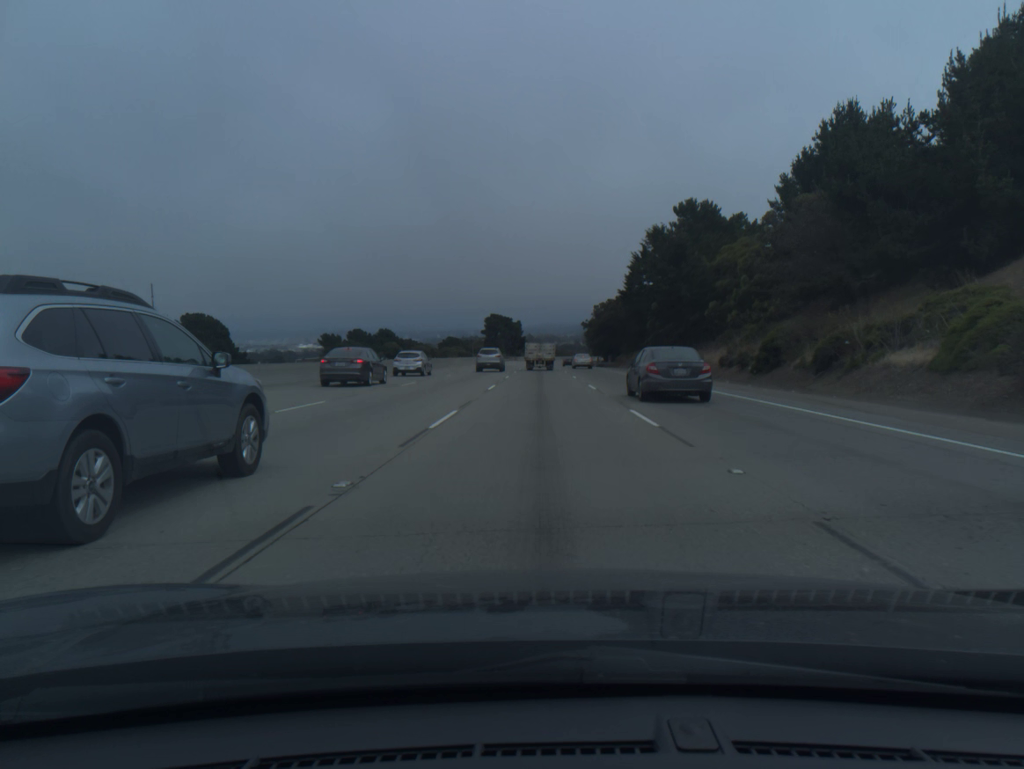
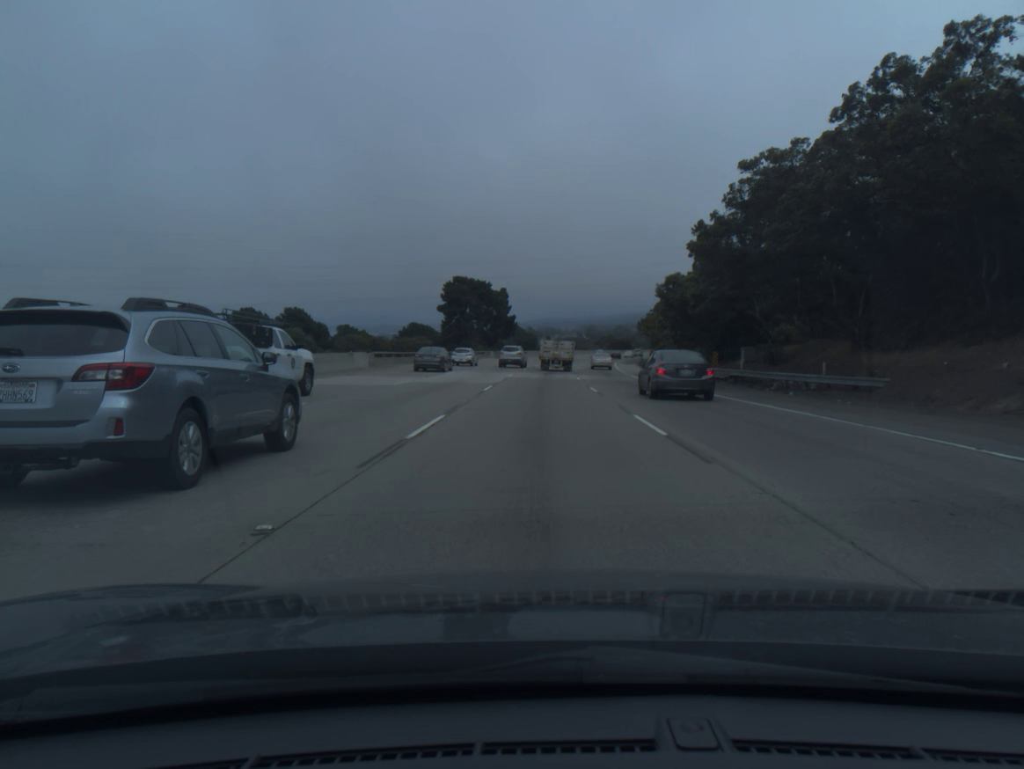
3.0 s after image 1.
(0.0, +89.1) m; 0°
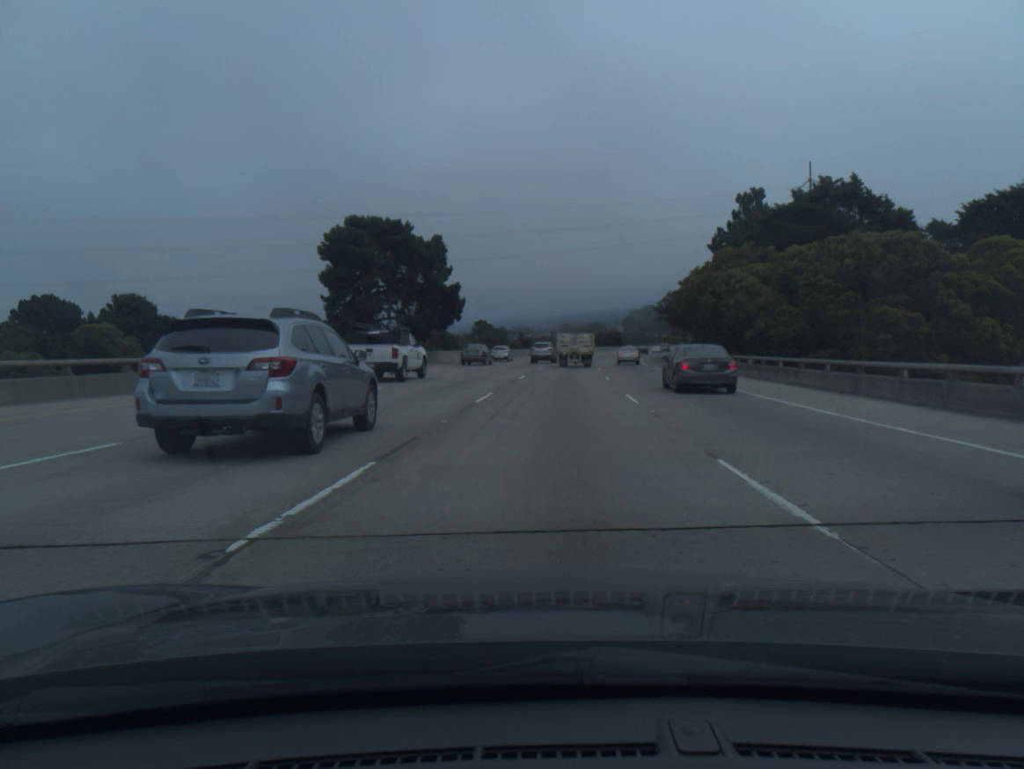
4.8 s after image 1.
(+0.4, +52.1) m; +2°
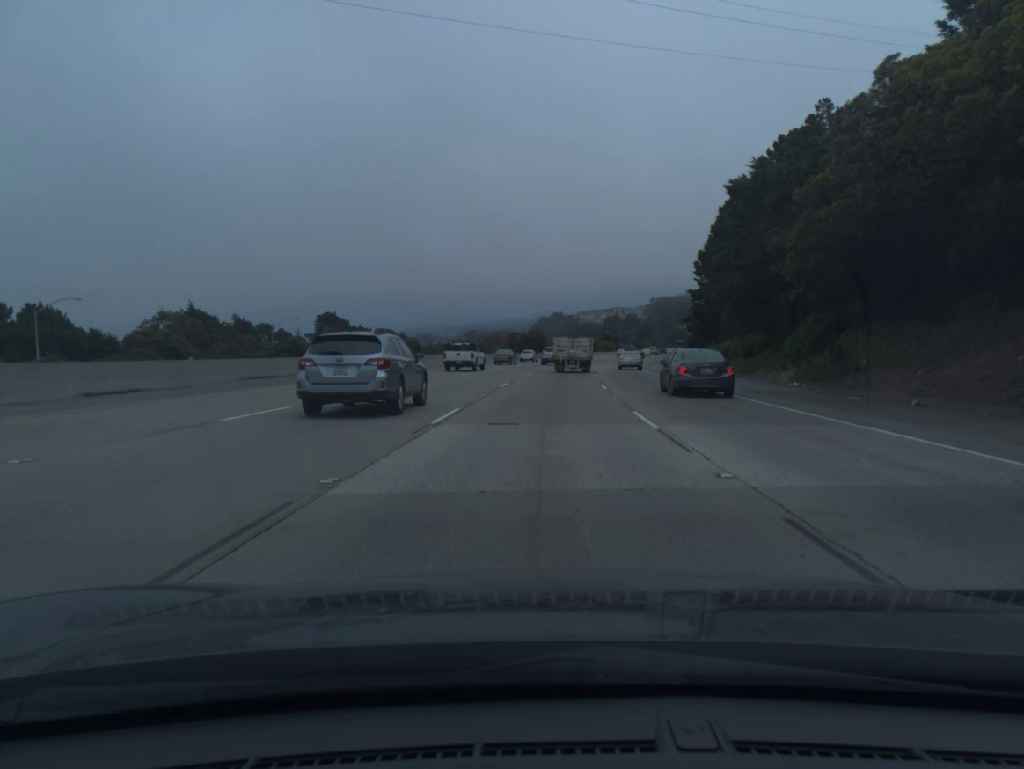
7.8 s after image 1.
(+5.2, +84.1) m; +7°
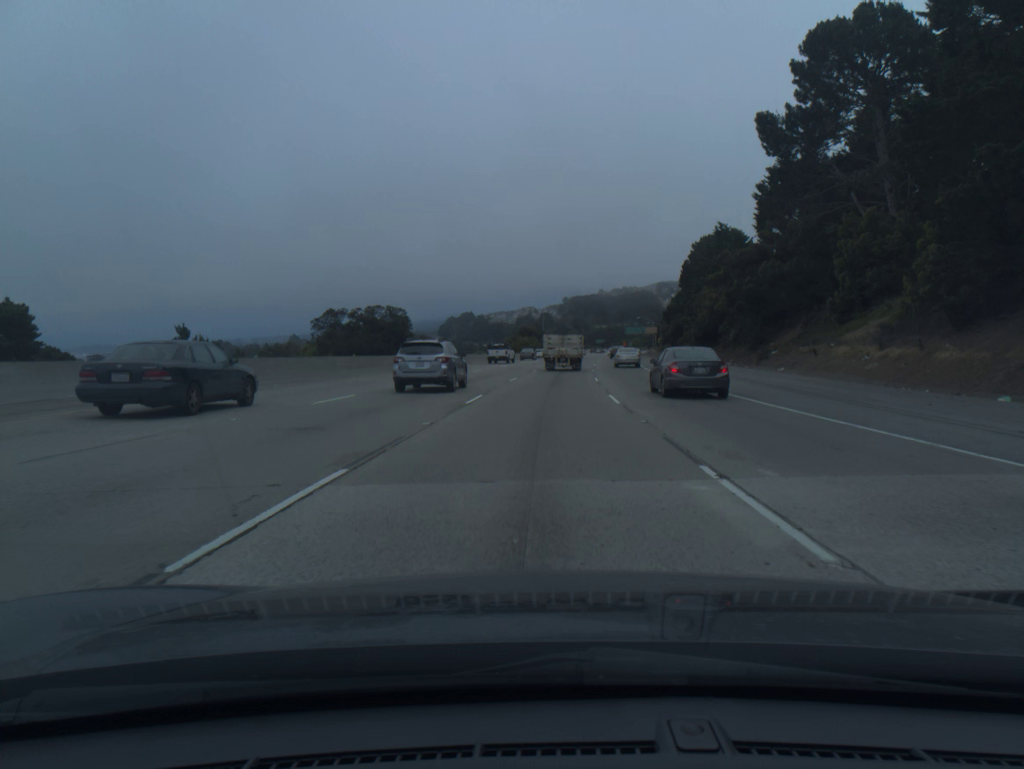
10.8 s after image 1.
(+4.7, +81.6) m; +6°
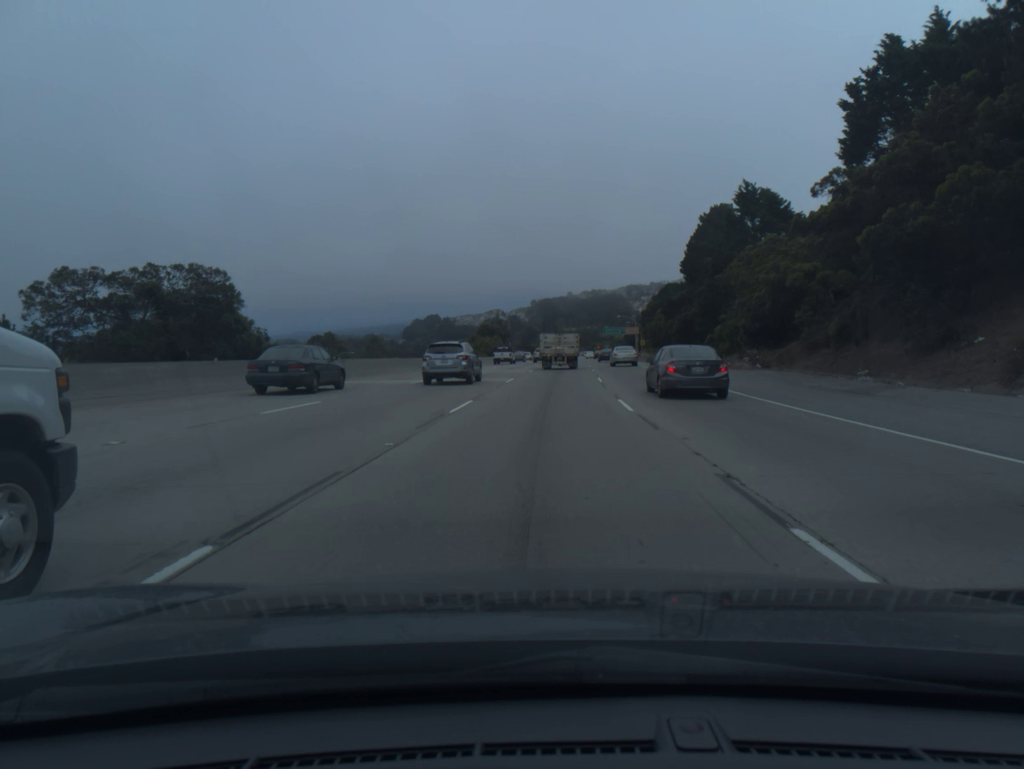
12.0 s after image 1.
(+0.6, +32.3) m; +2°
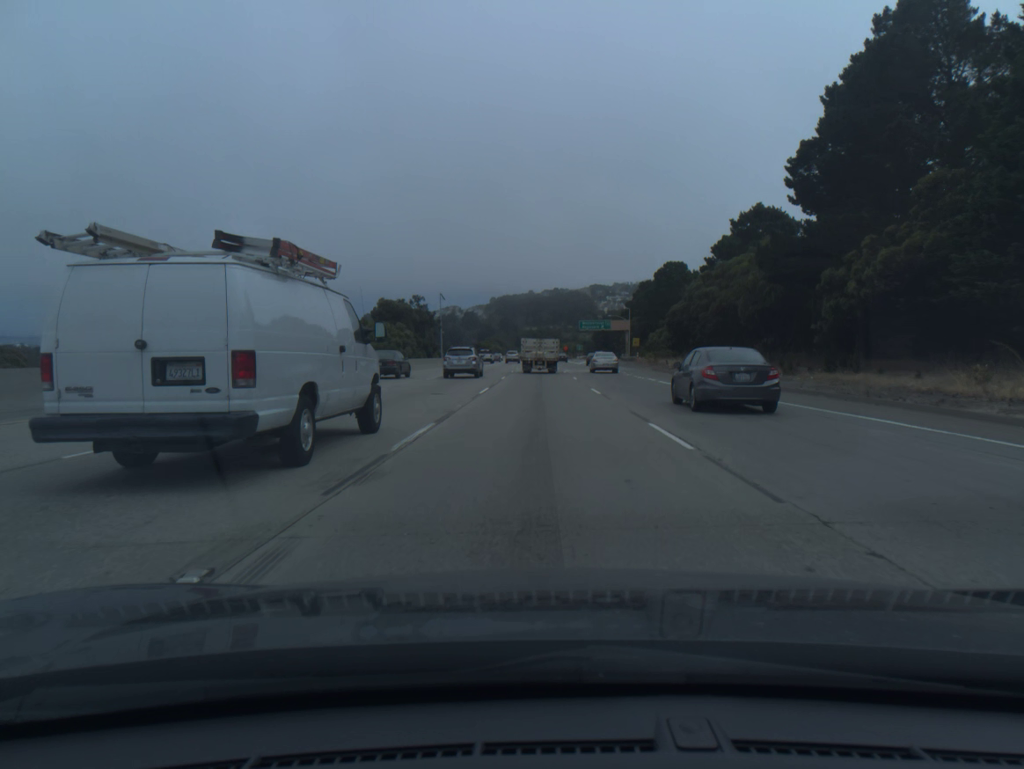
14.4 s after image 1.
(+2.1, +64.6) m; +3°
